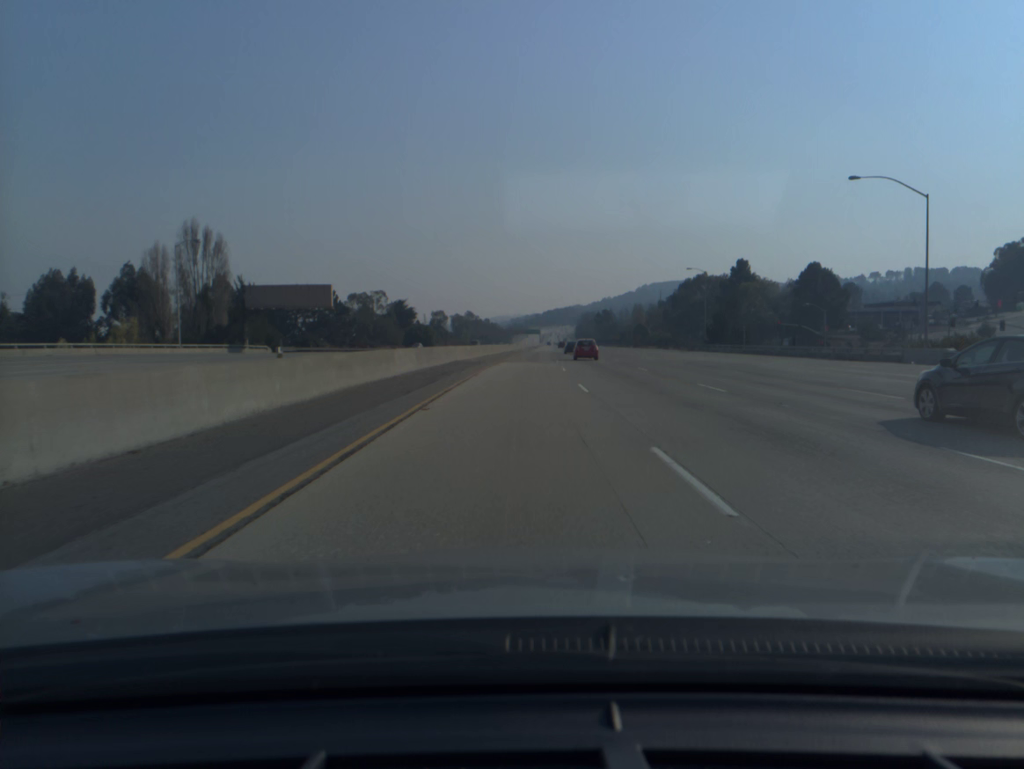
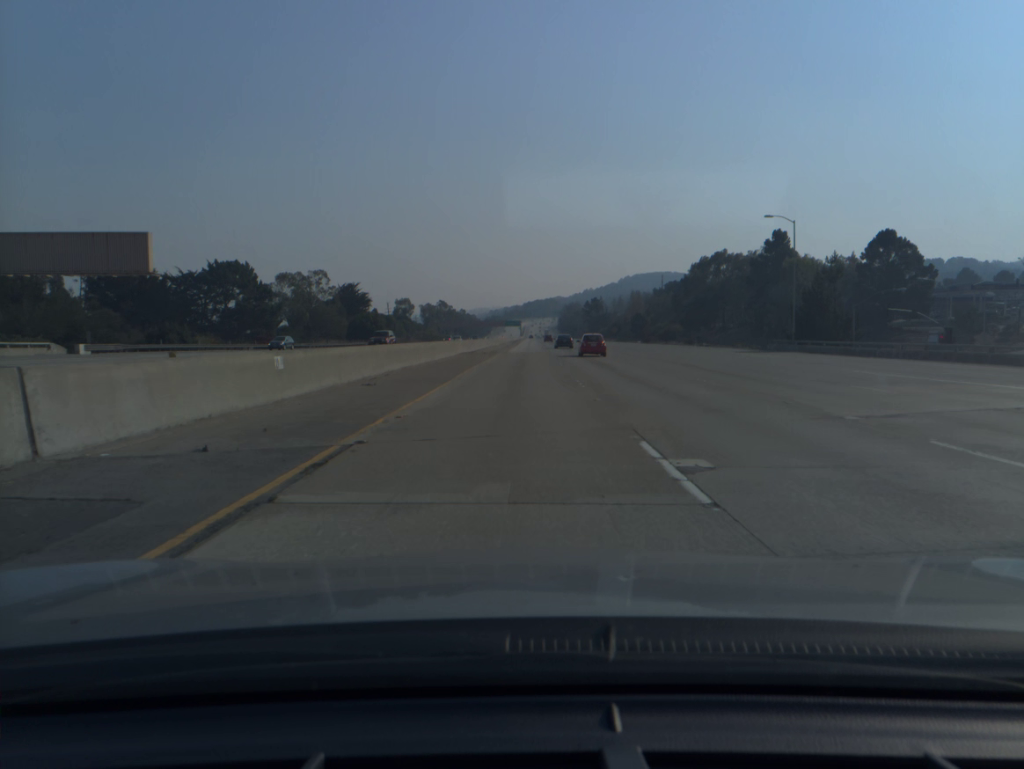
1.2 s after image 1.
(+0.6, +43.1) m; +2°
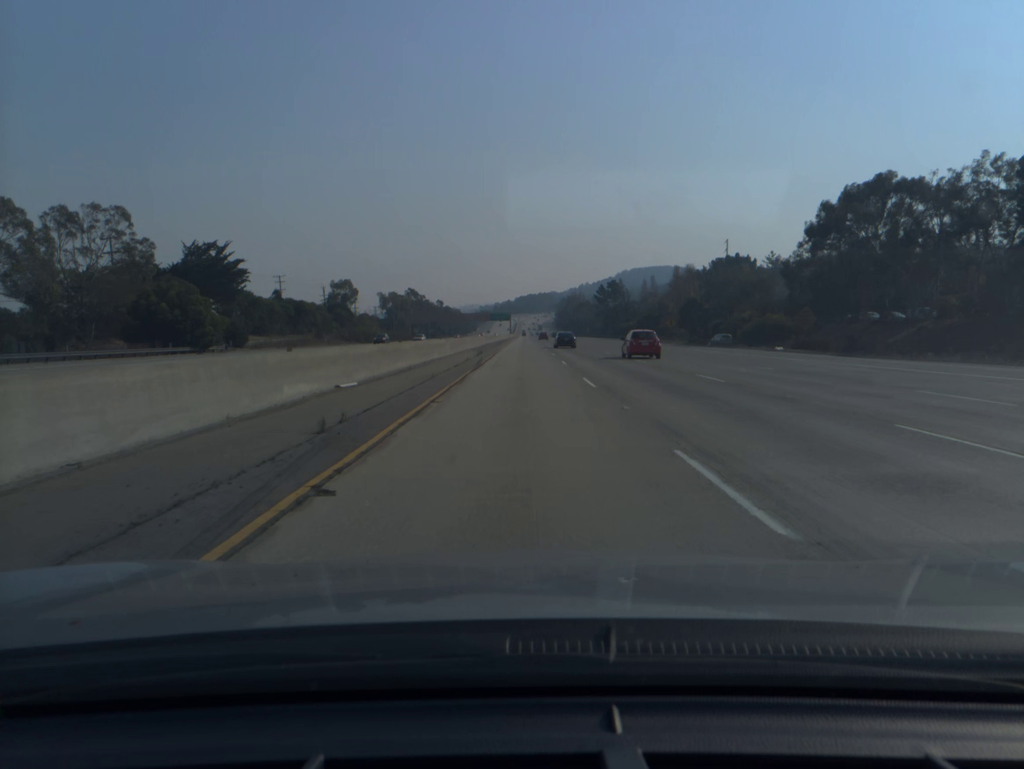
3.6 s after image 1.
(+0.8, +88.0) m; +1°
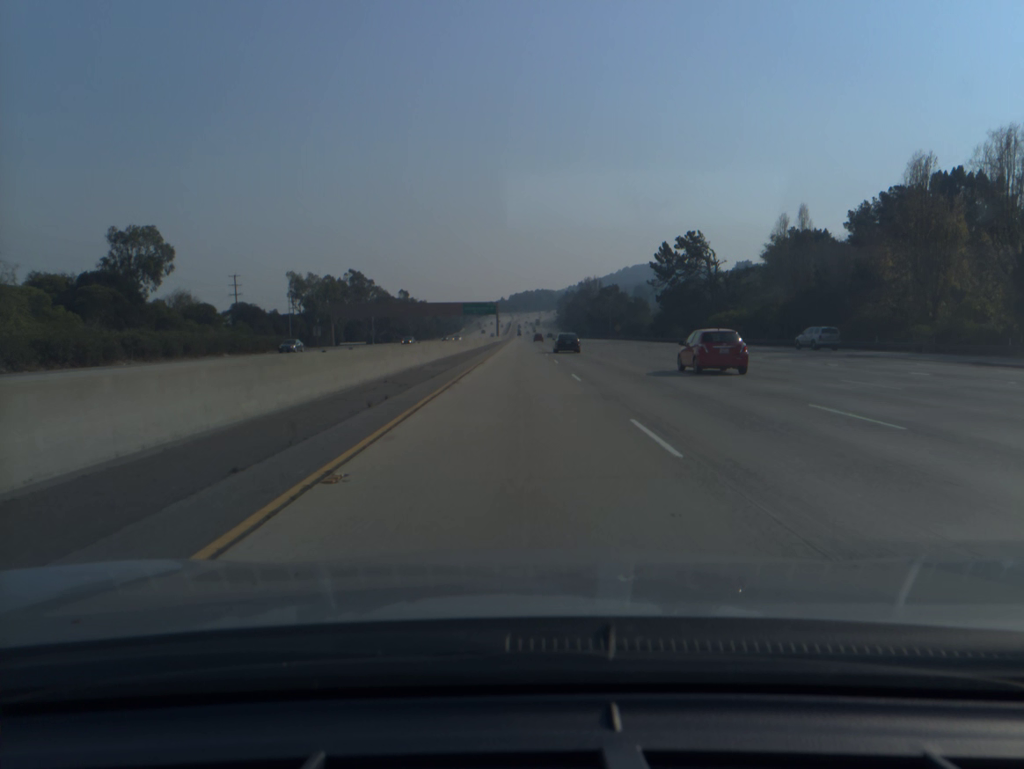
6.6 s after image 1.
(+0.3, +110.5) m; 0°
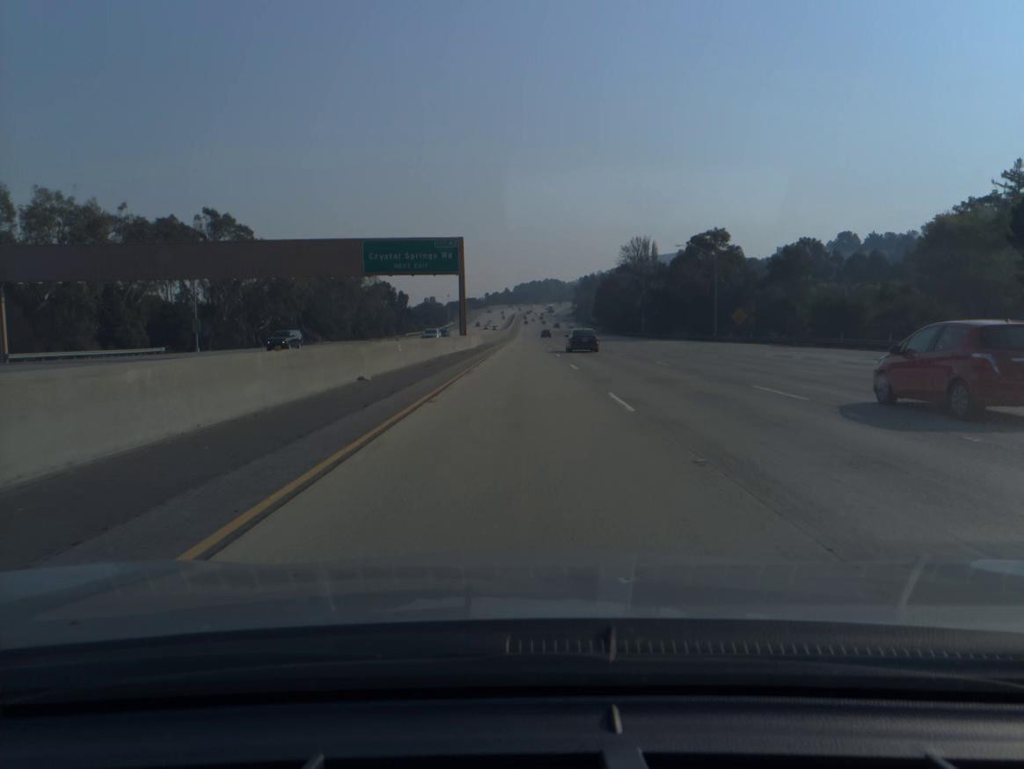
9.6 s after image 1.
(-0.4, +109.5) m; 0°
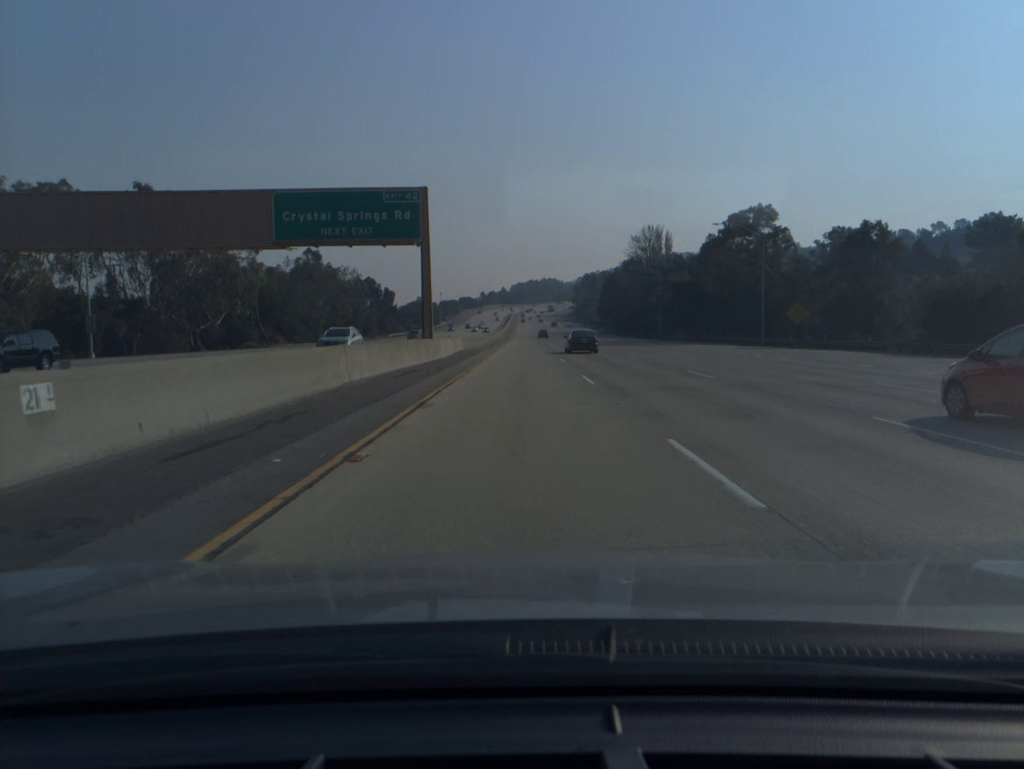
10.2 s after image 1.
(0.0, +21.3) m; 0°
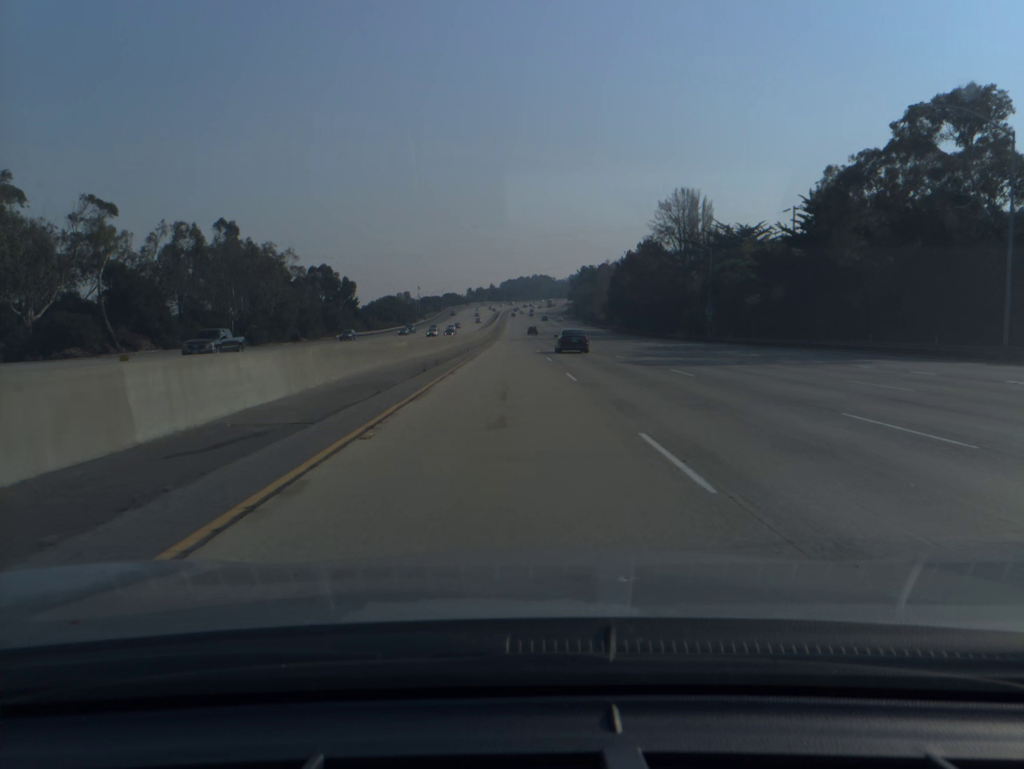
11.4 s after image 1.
(+0.2, +42.0) m; +1°
